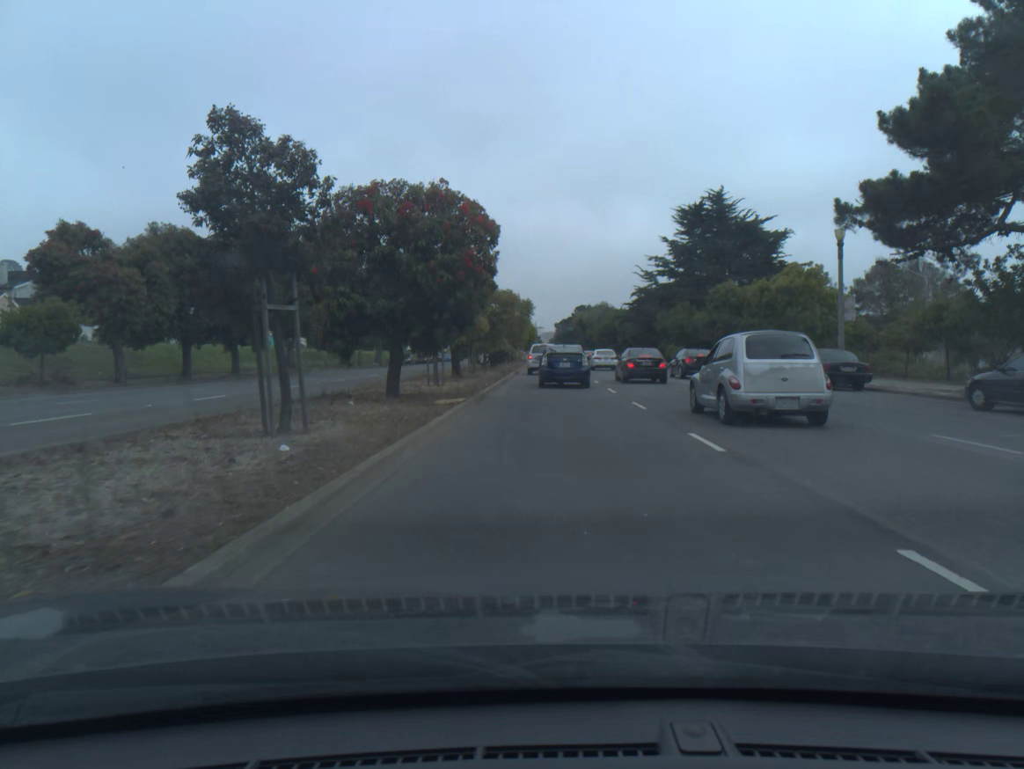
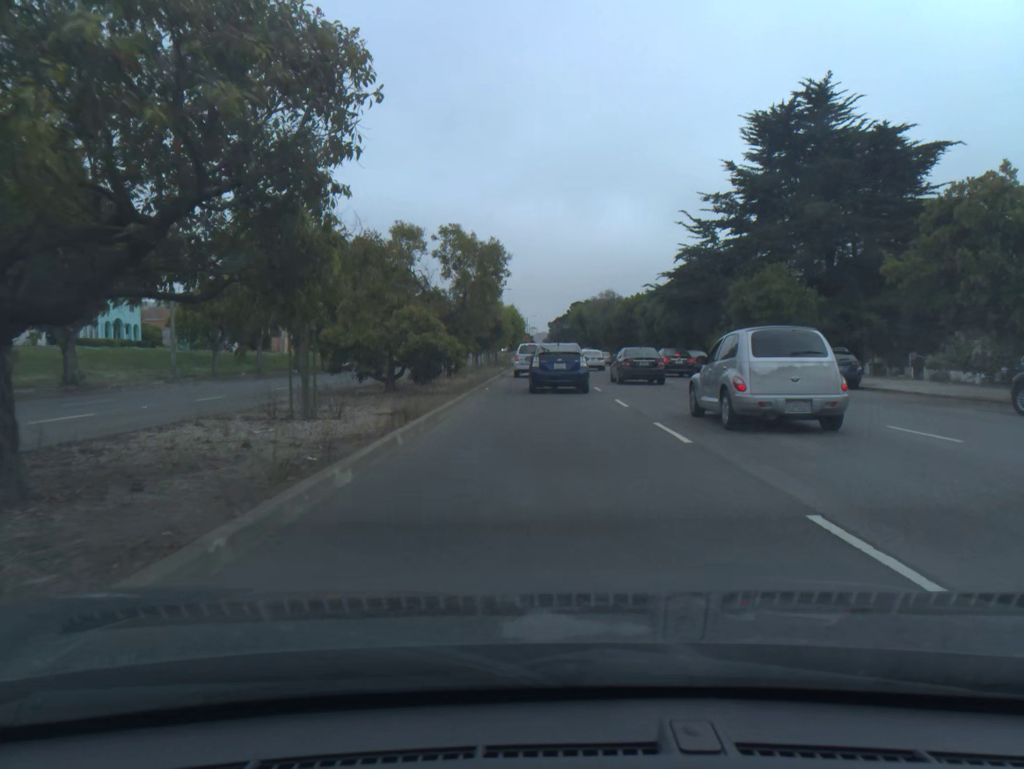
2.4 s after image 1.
(+0.2, +28.4) m; 0°
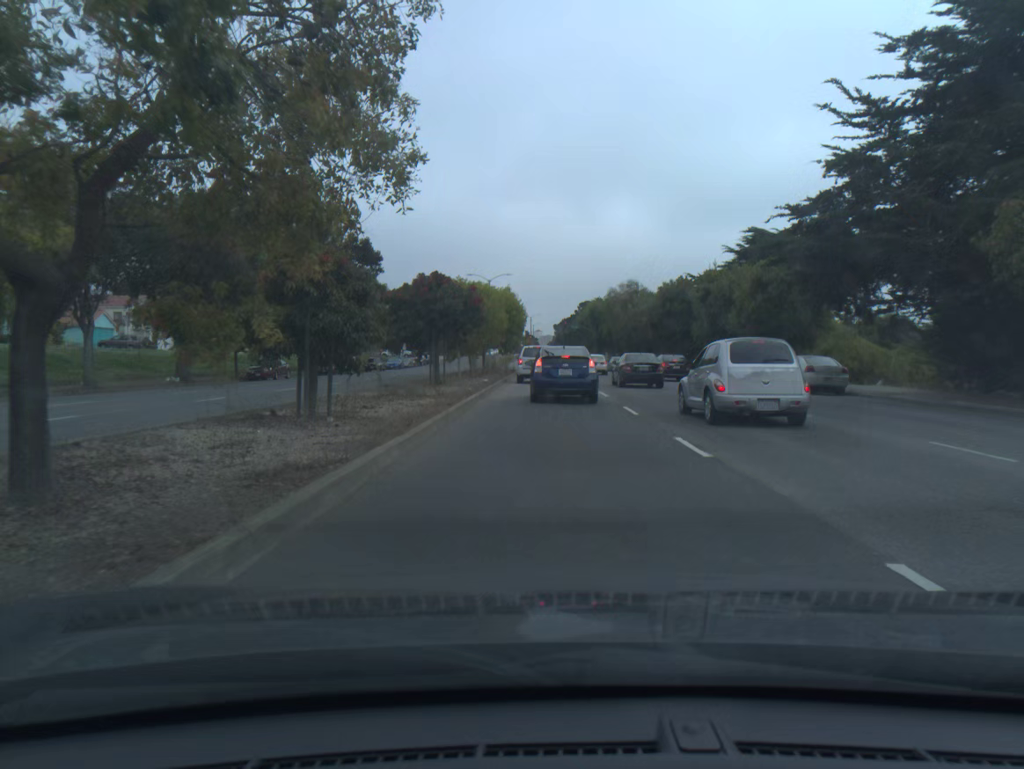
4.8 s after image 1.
(-0.1, +22.4) m; 0°
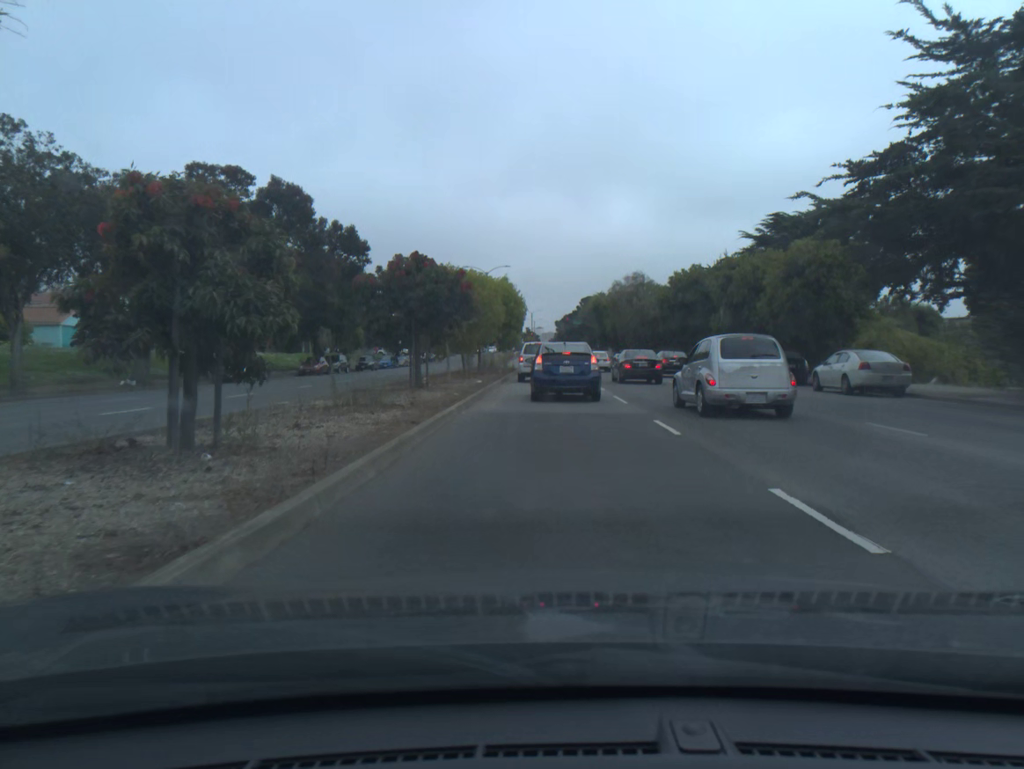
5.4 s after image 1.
(0.0, +4.8) m; 0°
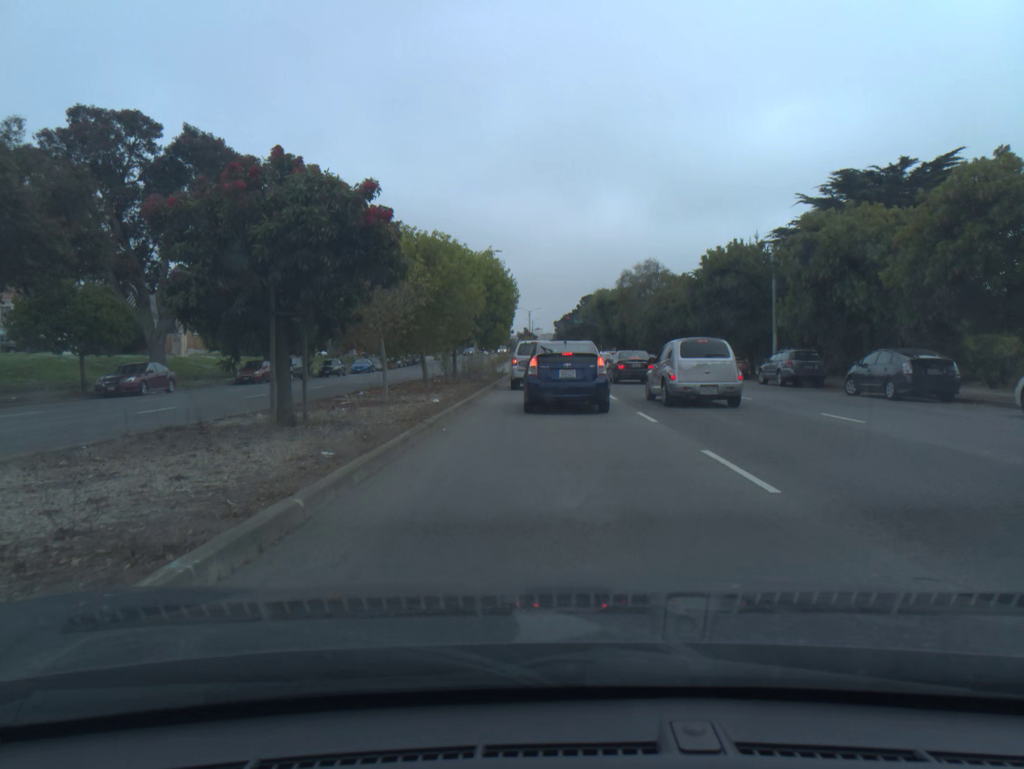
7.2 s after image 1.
(0.0, +12.5) m; 0°
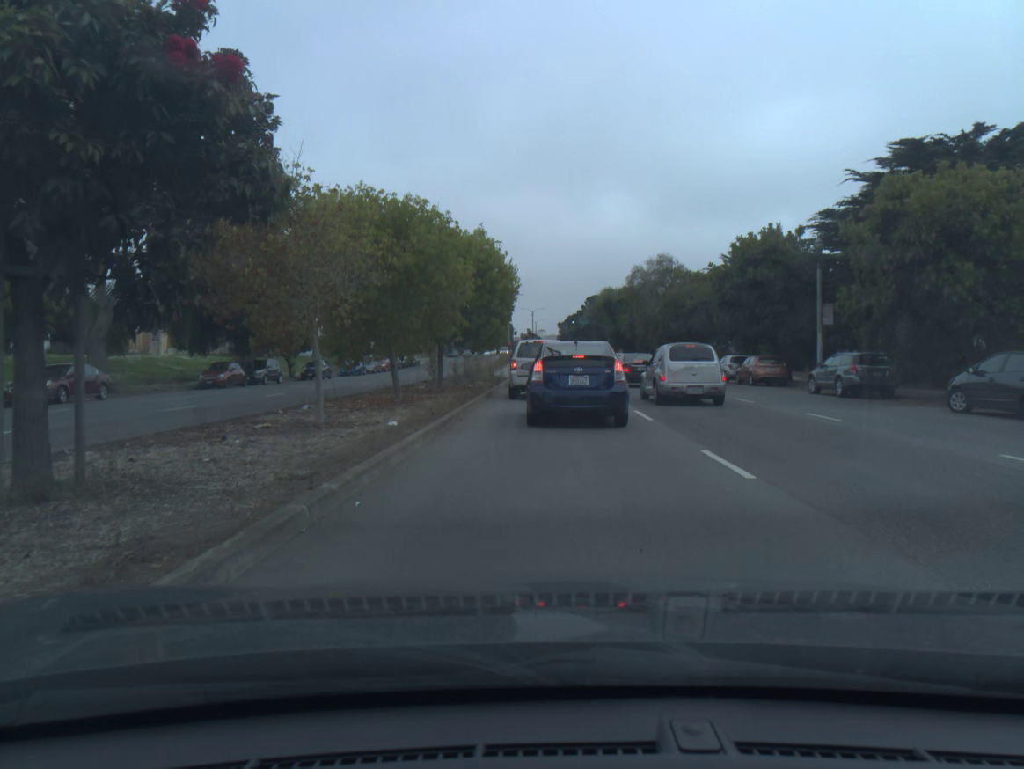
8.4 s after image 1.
(0.0, +6.2) m; 0°
